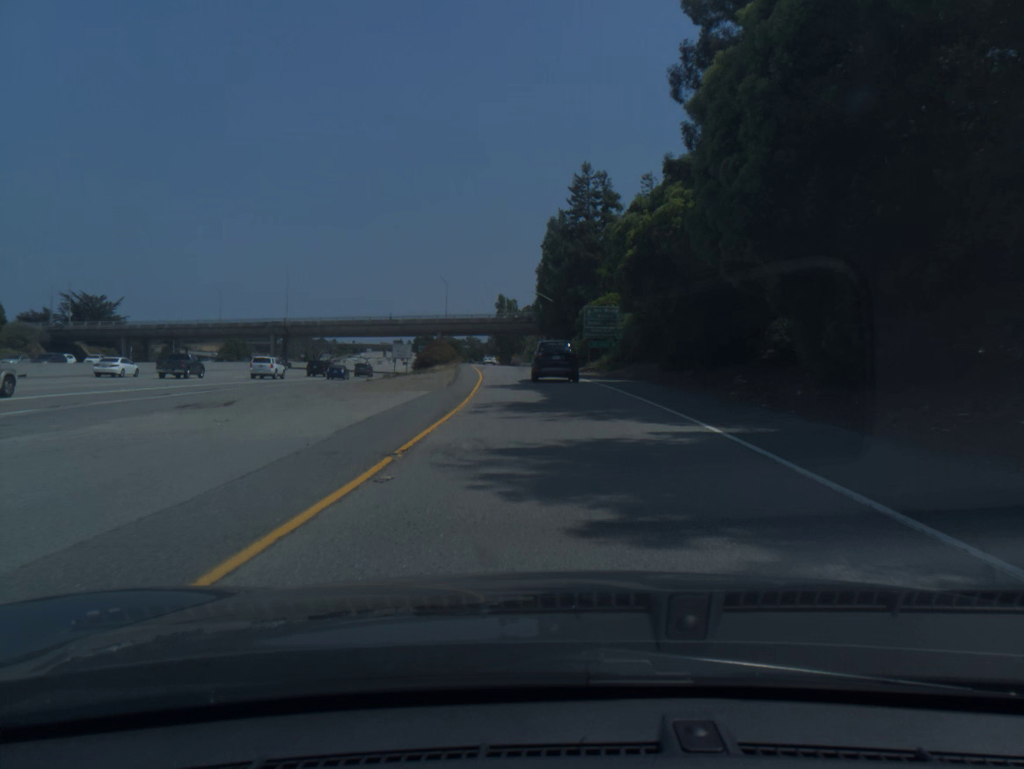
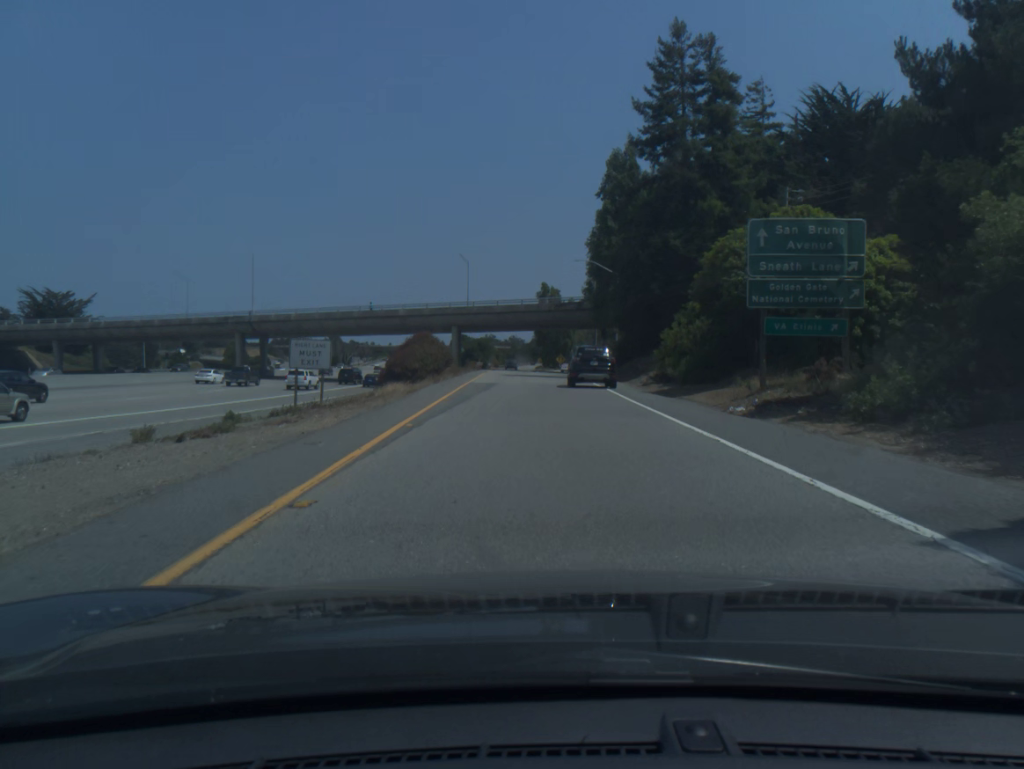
(-1.0, +38.1) m; -3°
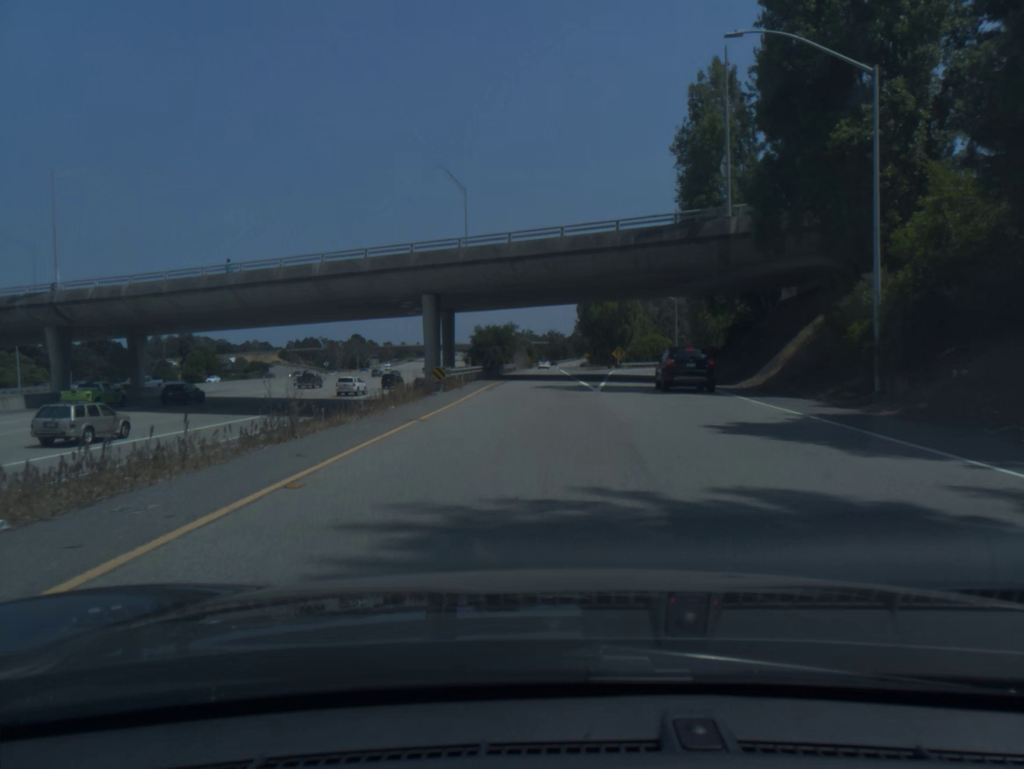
(-1.7, +50.4) m; -3°
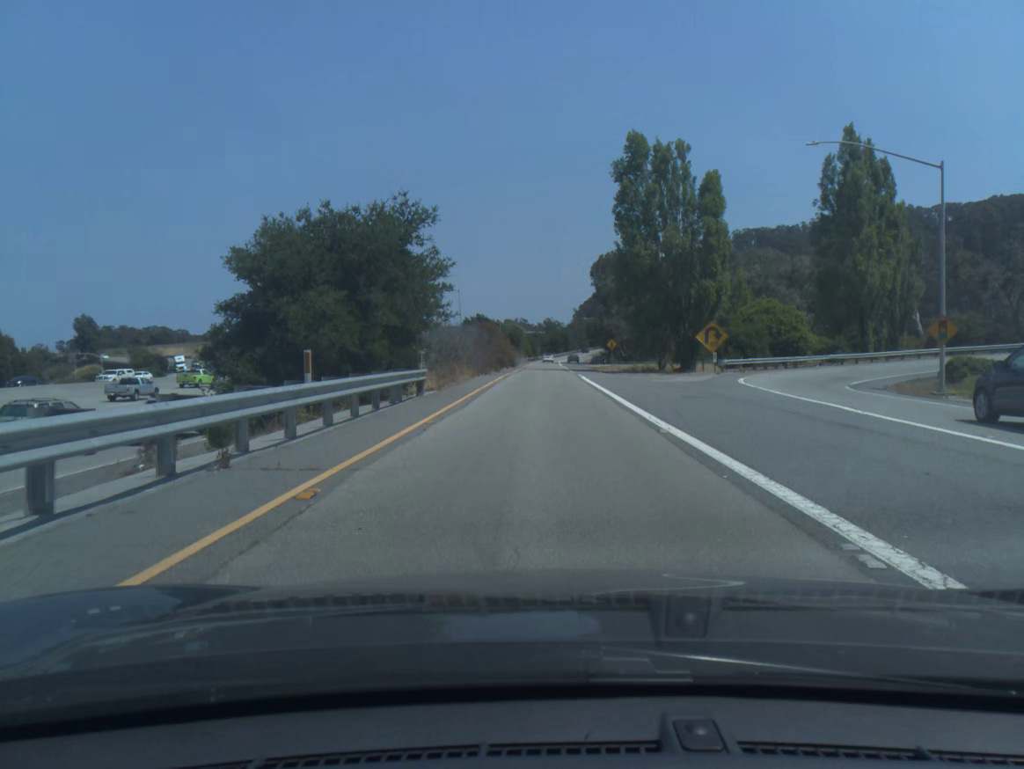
(+0.3, +66.3) m; +1°
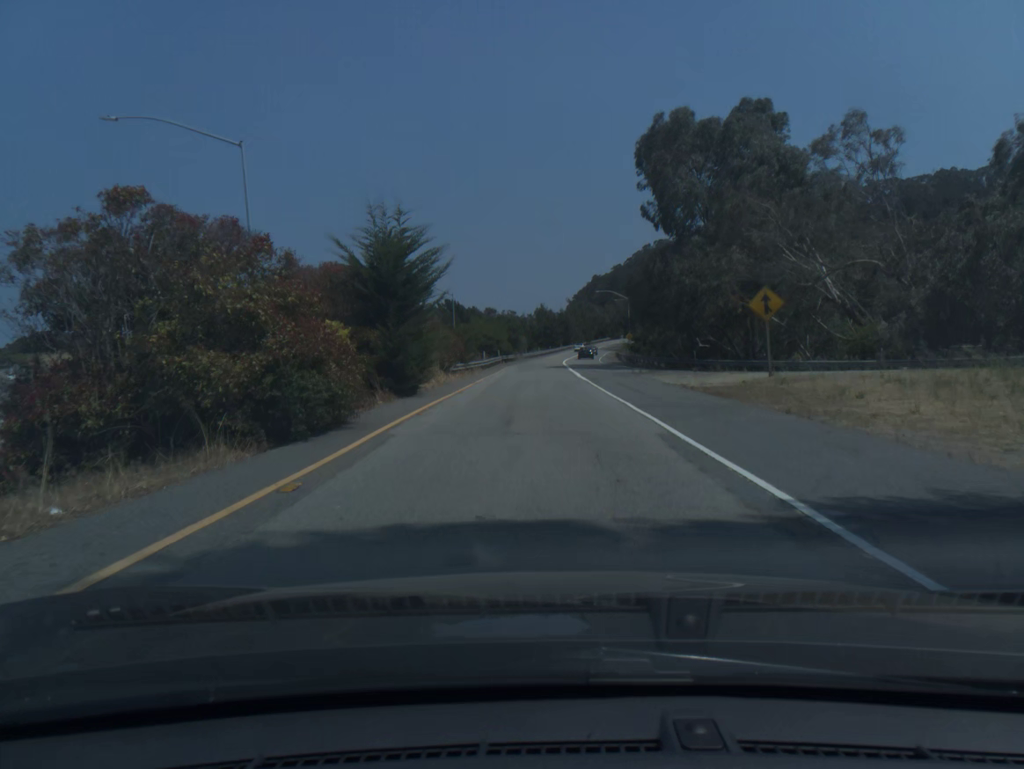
(+0.2, +68.5) m; 0°
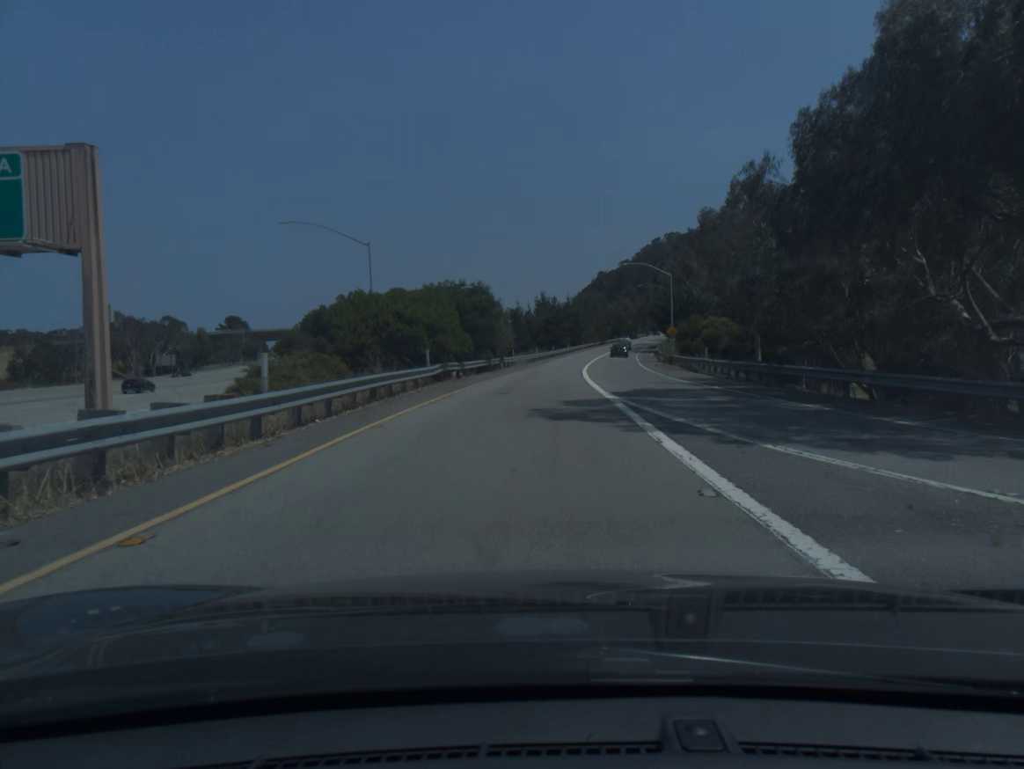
(+0.2, +40.4) m; 0°
